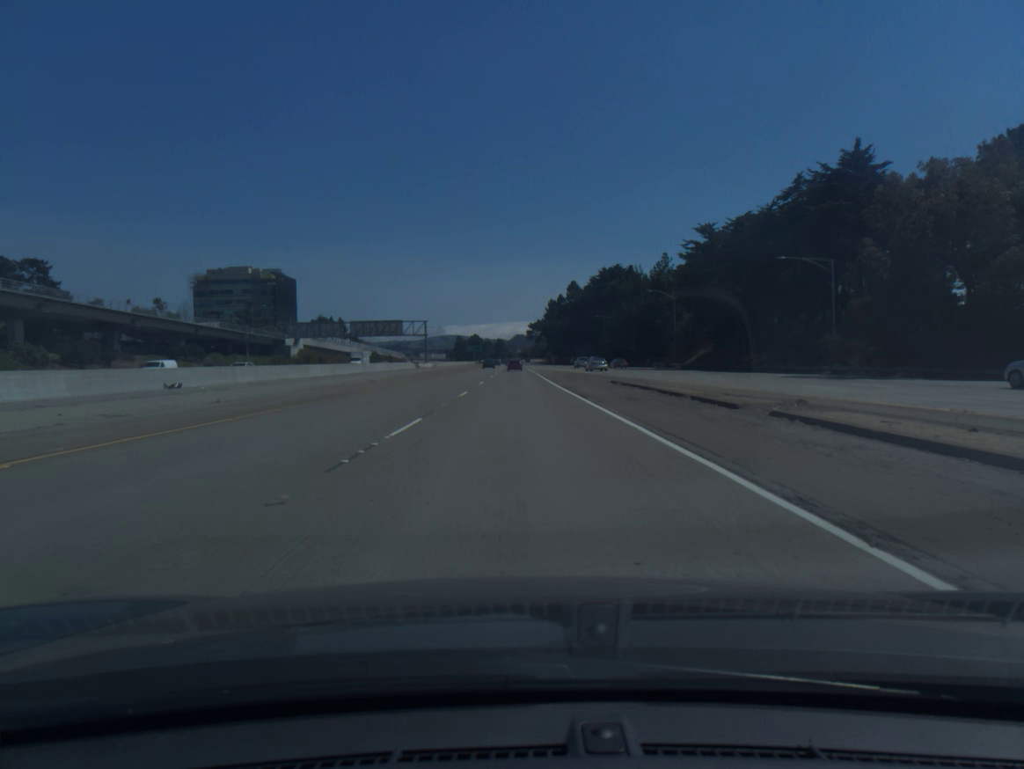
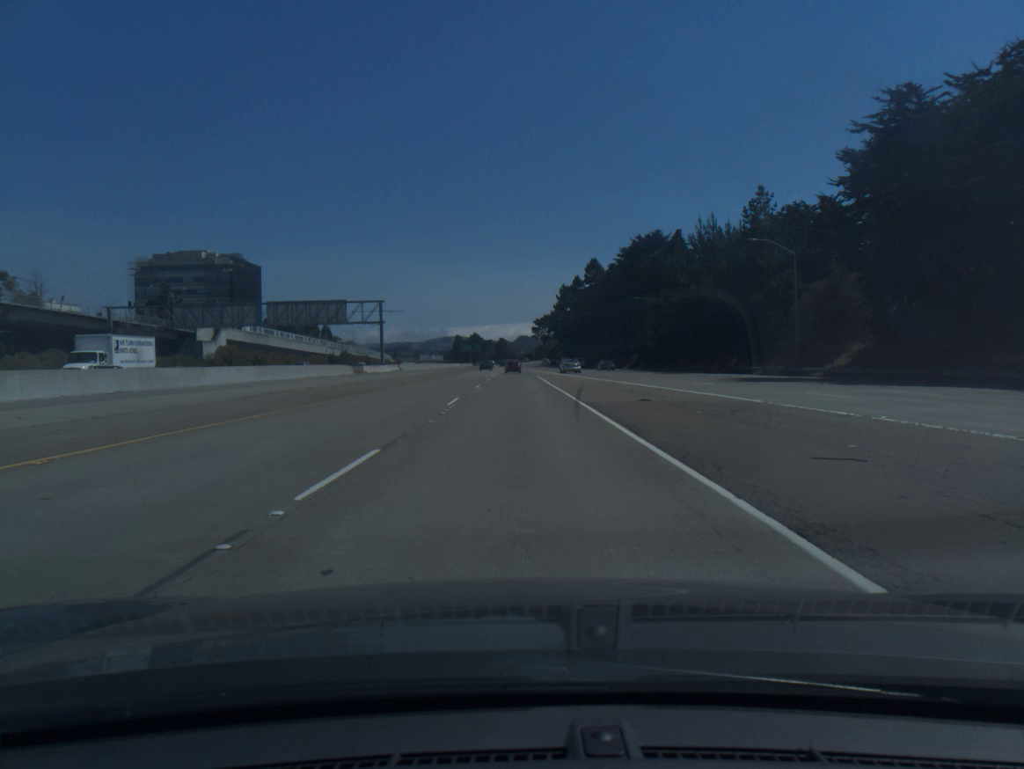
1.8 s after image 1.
(-0.2, +50.3) m; 0°
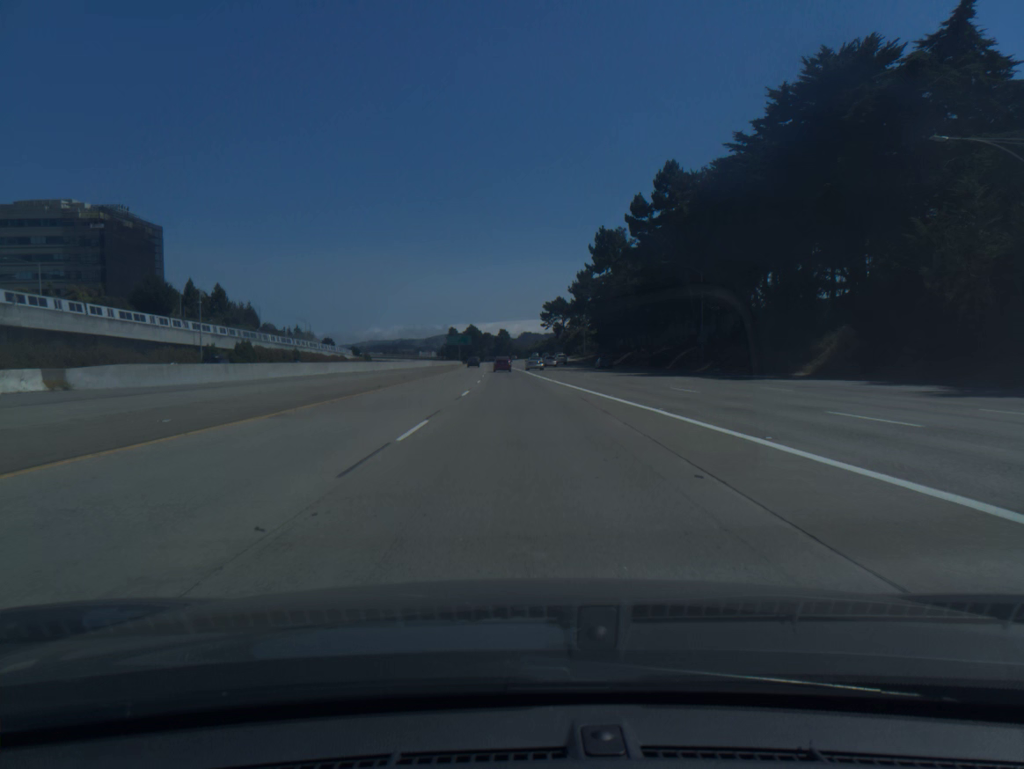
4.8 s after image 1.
(-0.5, +83.7) m; 0°
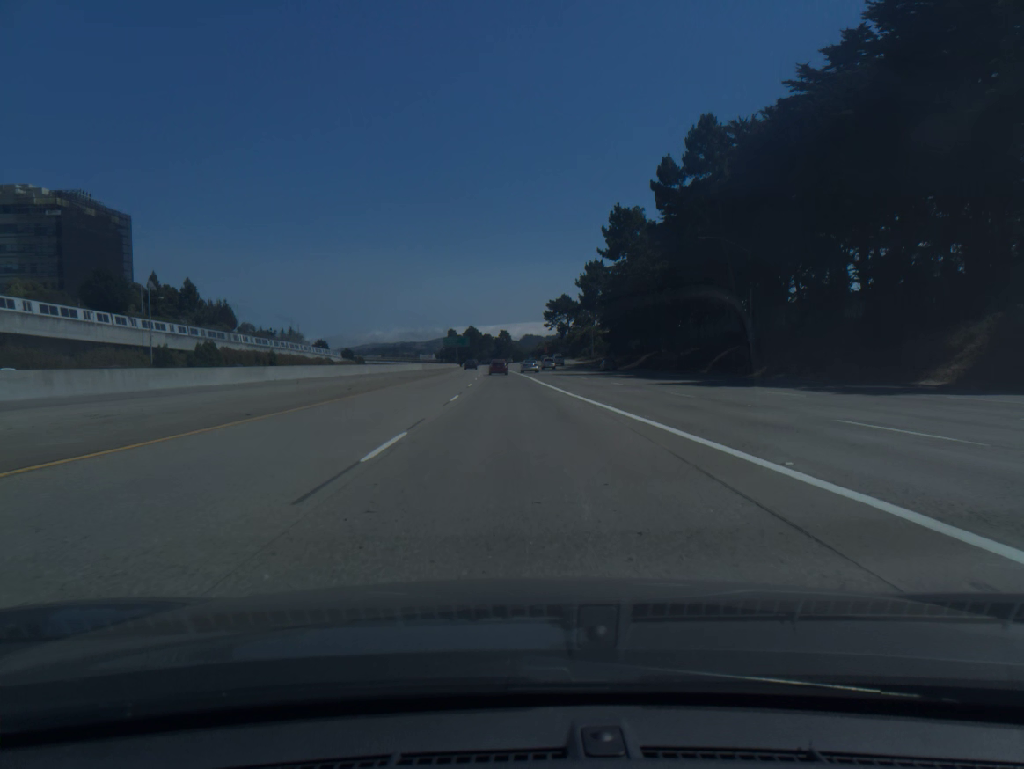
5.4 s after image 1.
(0.0, +16.7) m; 0°
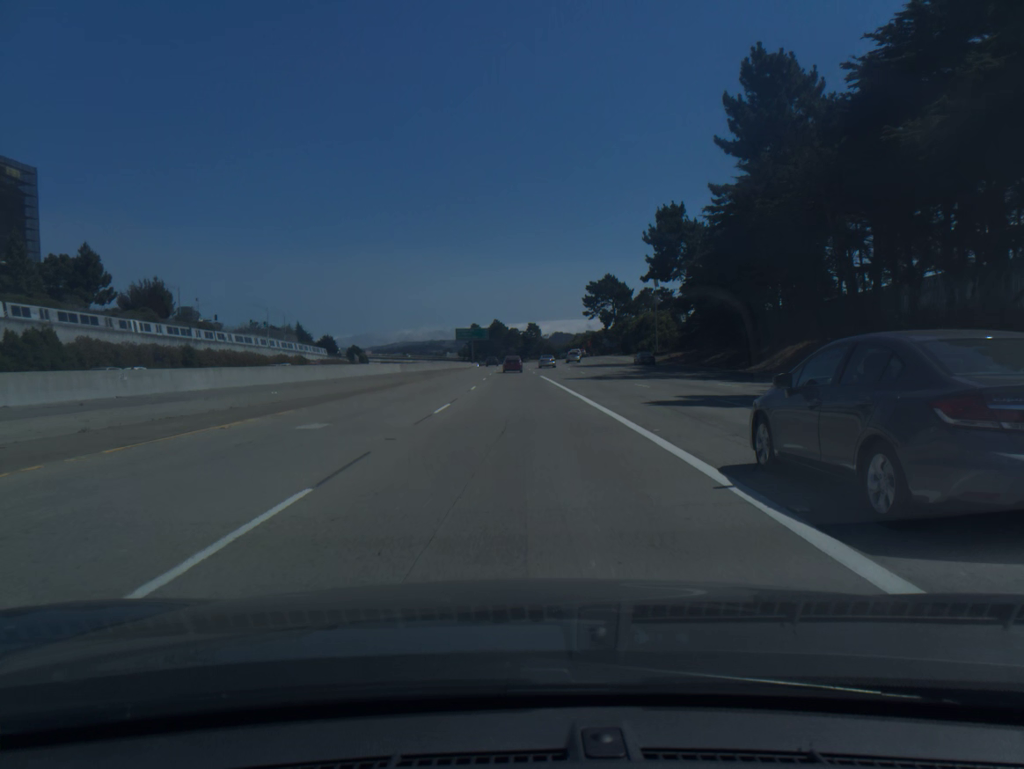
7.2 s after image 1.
(-0.8, +49.8) m; -2°
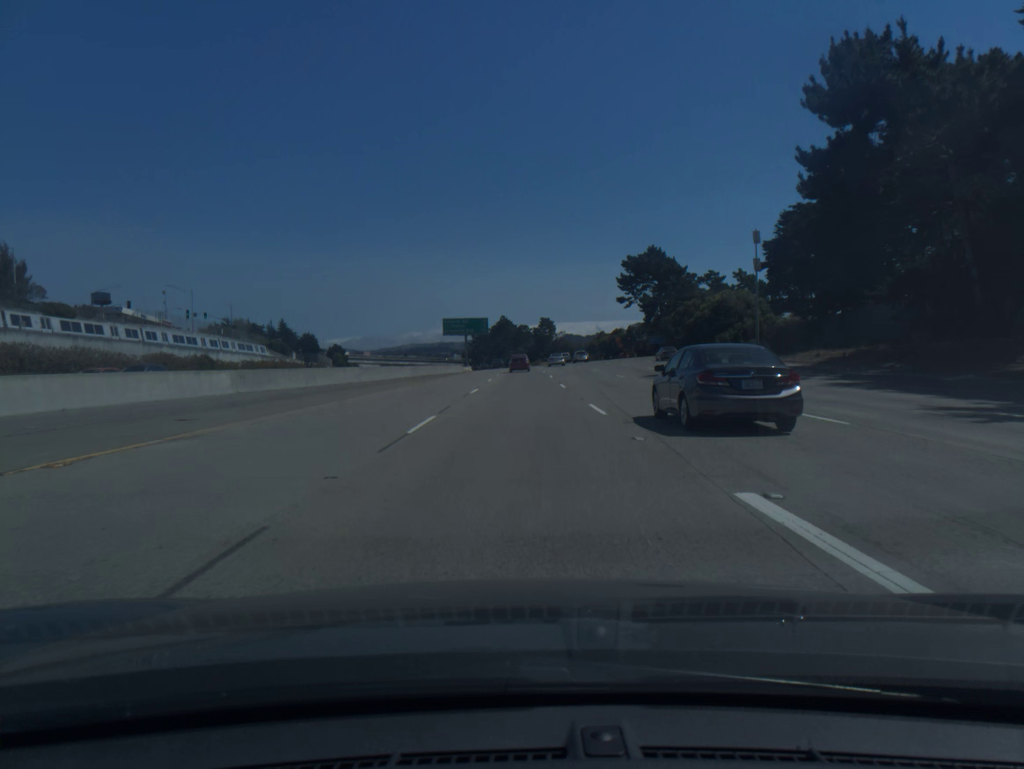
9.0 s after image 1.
(-0.4, +49.1) m; -1°
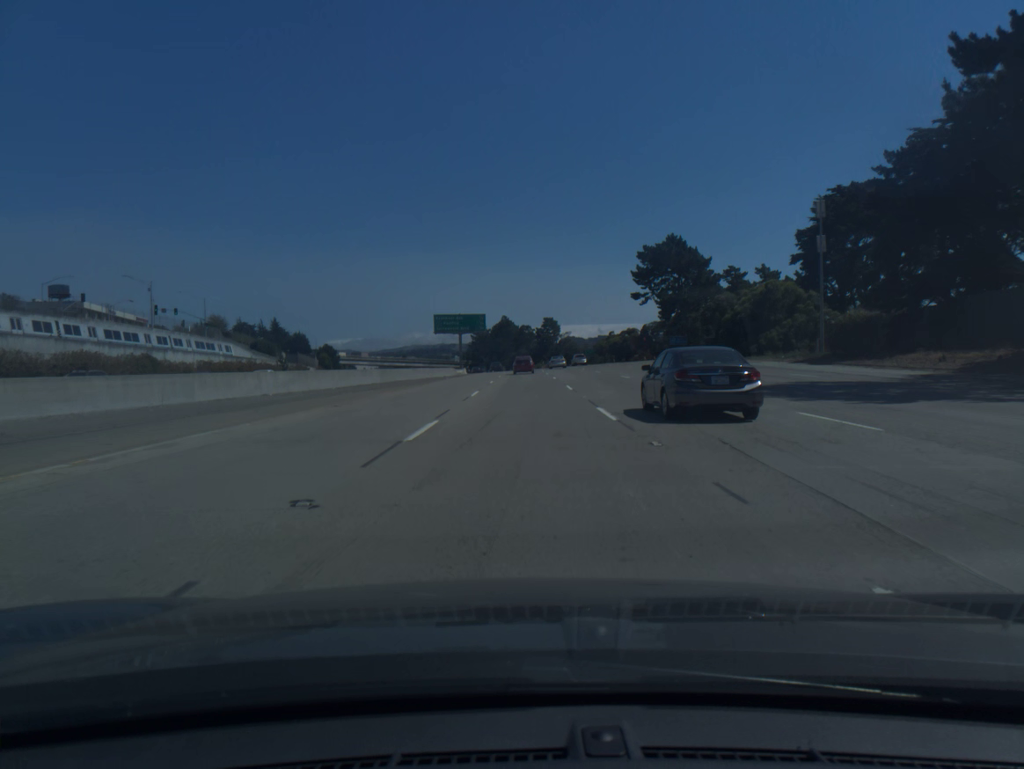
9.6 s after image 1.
(0.0, +16.2) m; 0°
